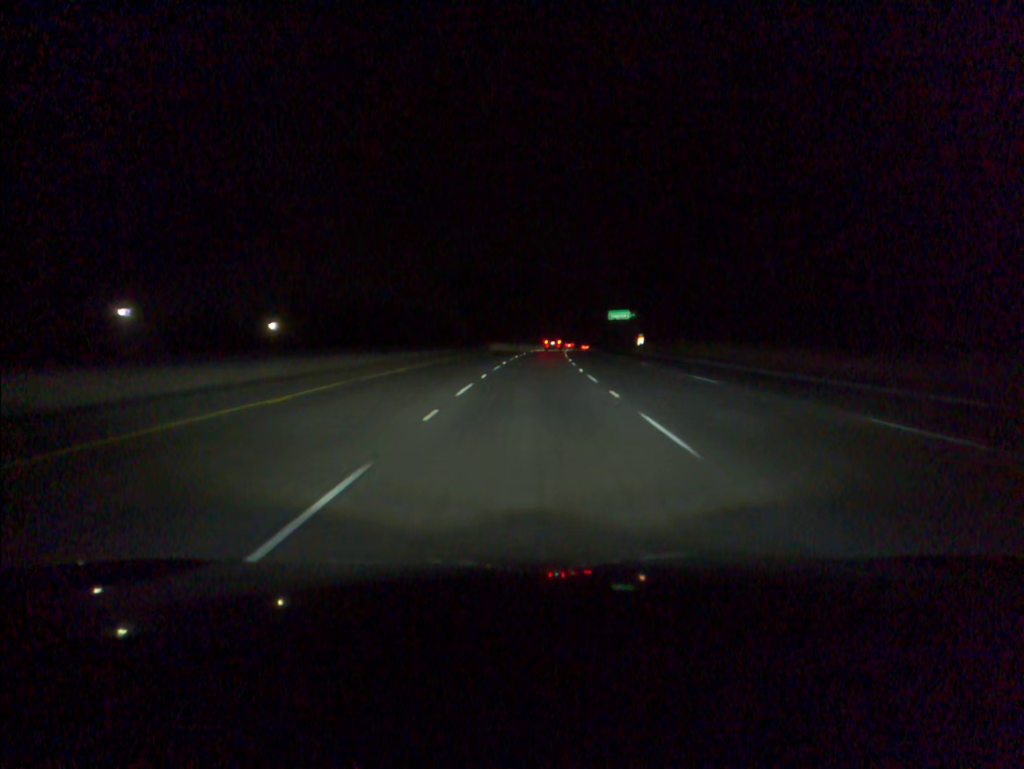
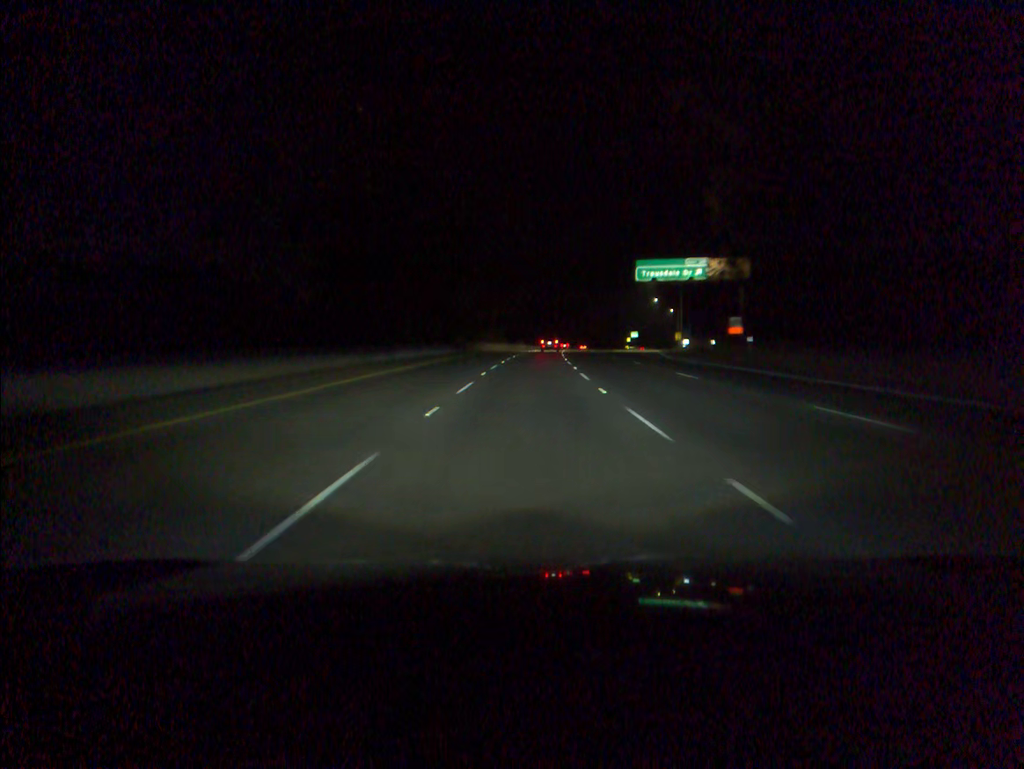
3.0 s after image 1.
(+3.6, +100.7) m; +4°
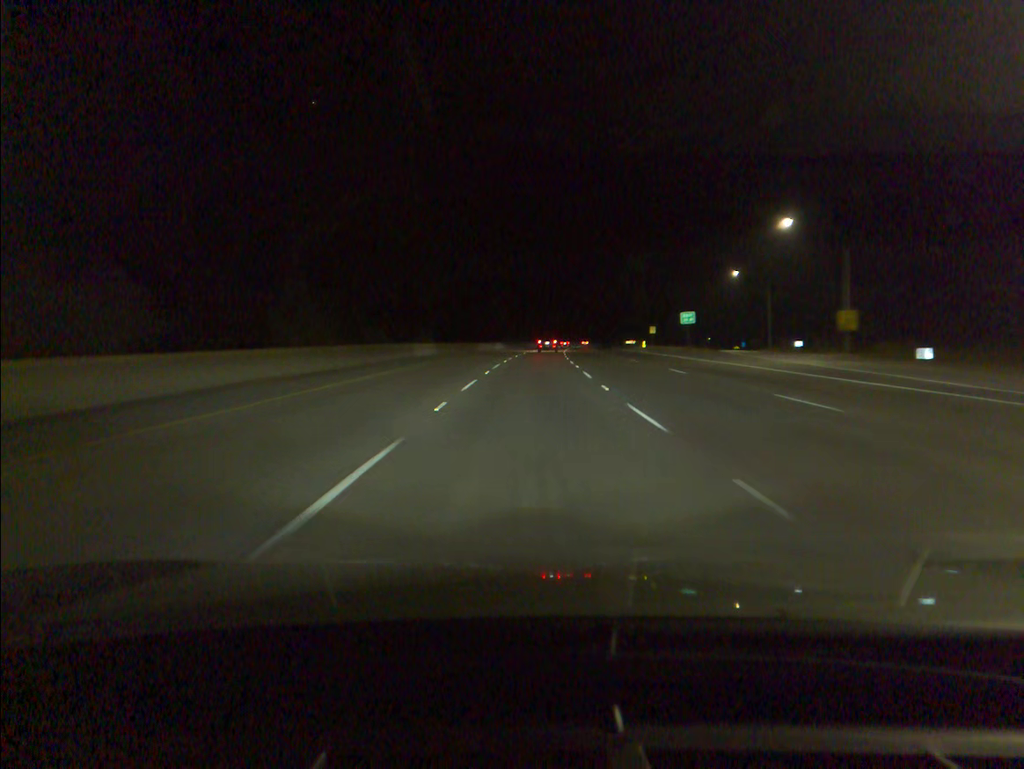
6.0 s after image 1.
(+3.2, +100.9) m; +4°
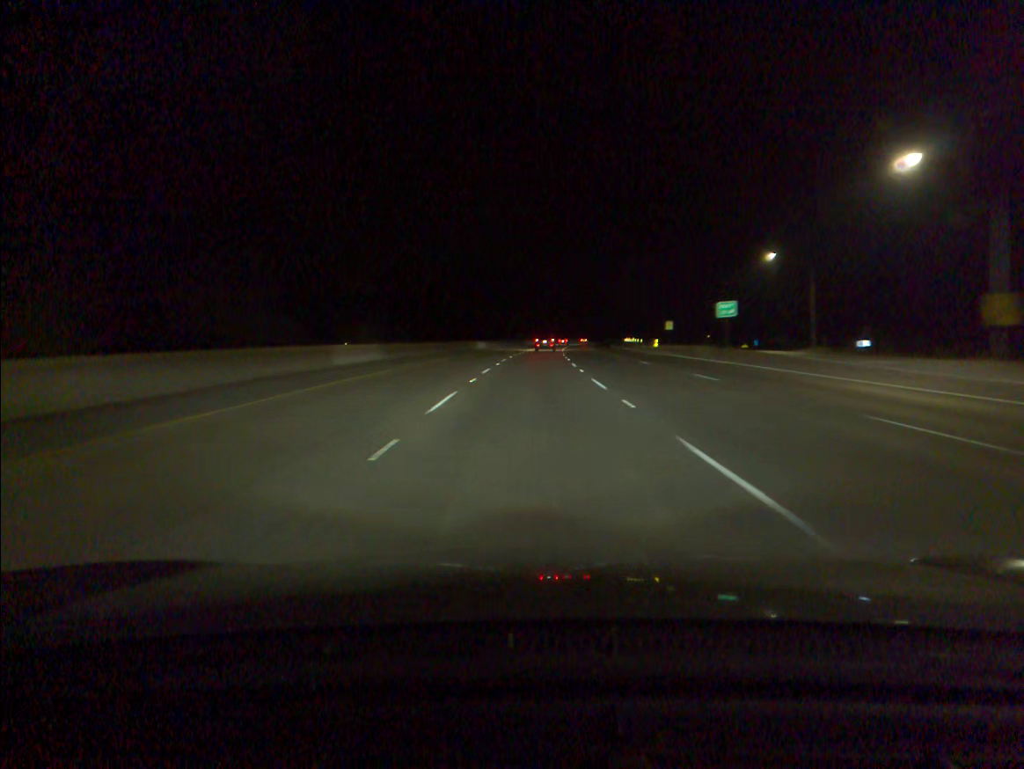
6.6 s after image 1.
(+0.1, +20.2) m; +1°
